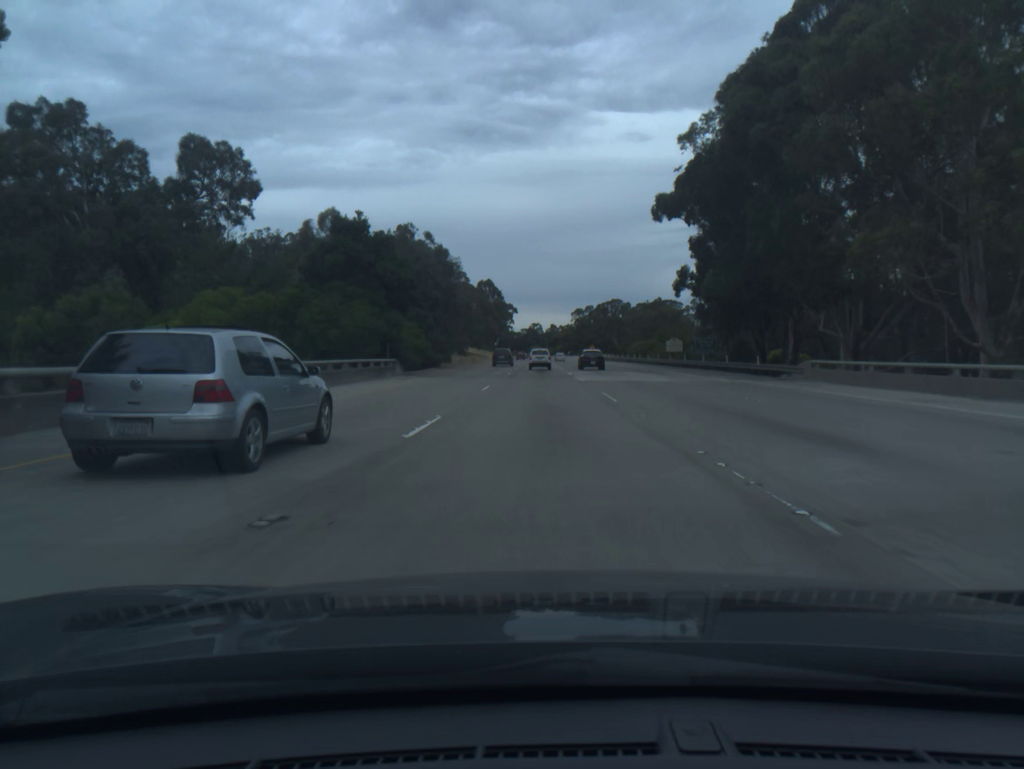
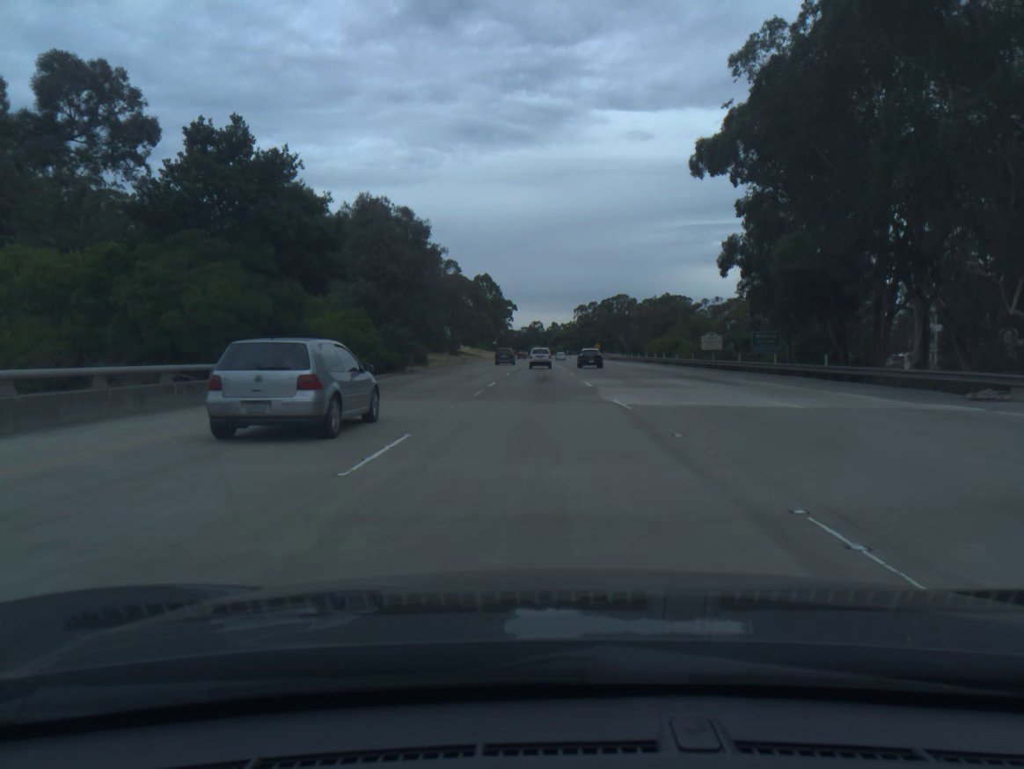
(0.0, +18.2) m; 0°
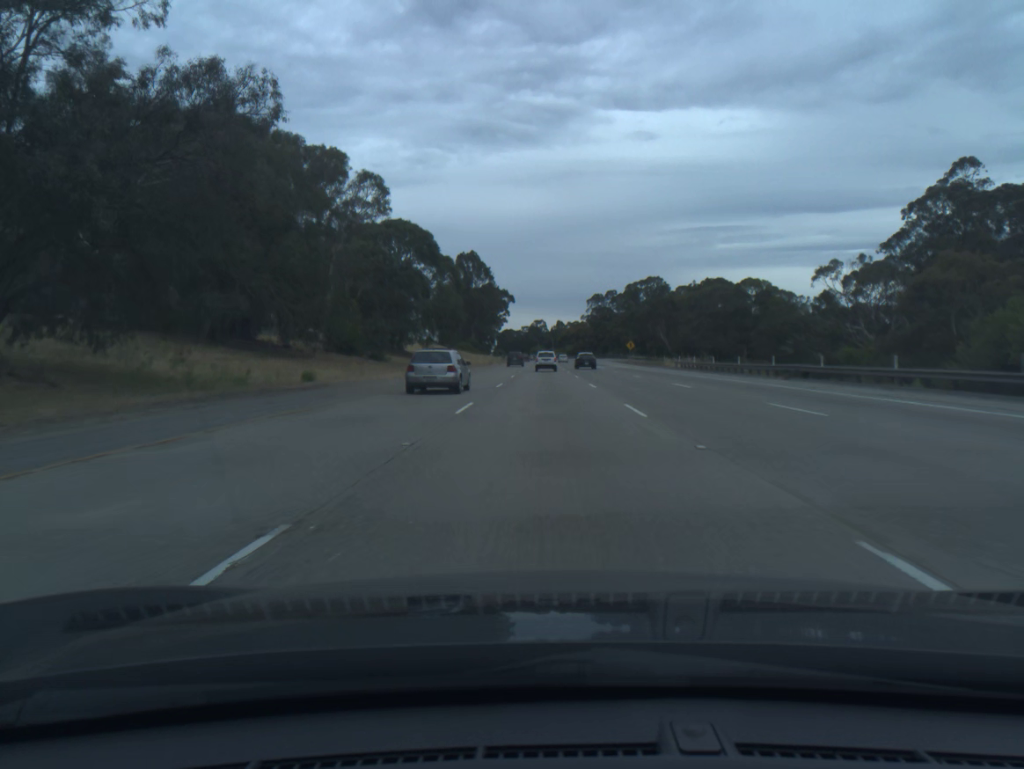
(-0.3, +72.7) m; 0°
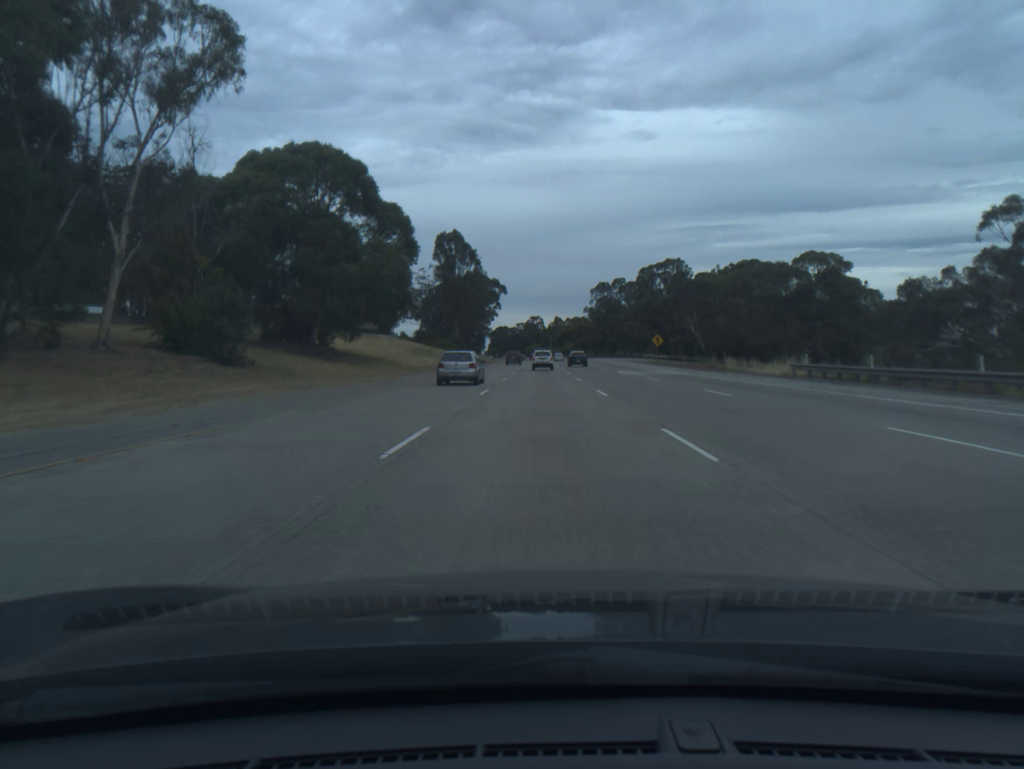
(+0.1, +36.3) m; 0°
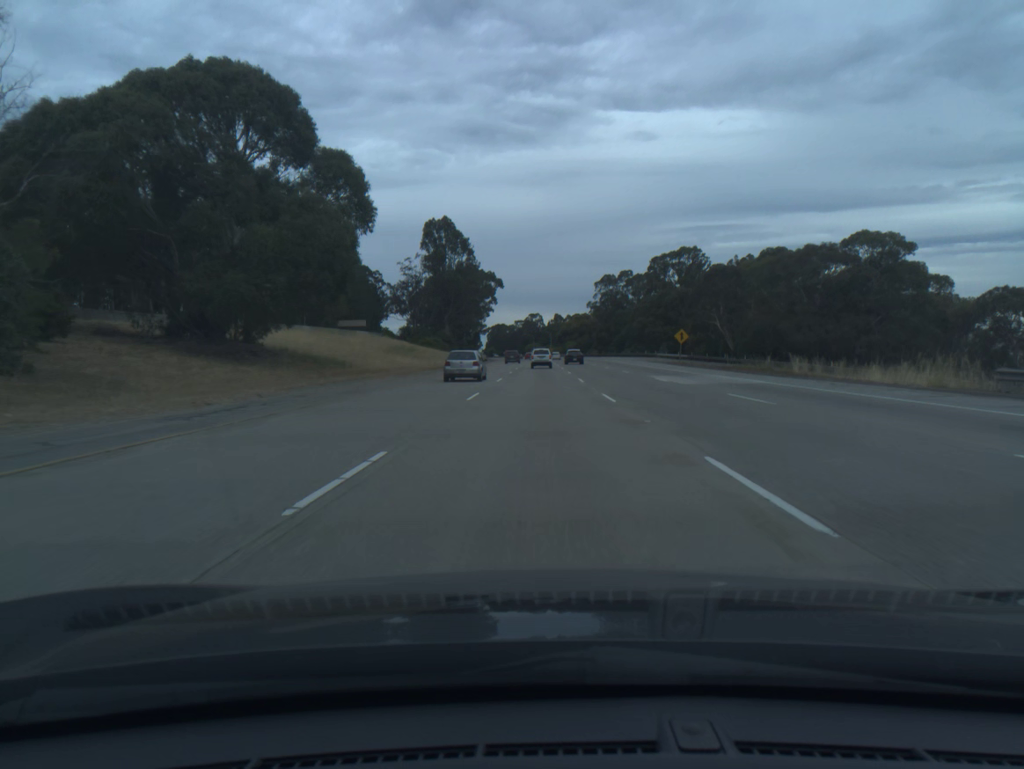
(0.0, +18.2) m; 0°
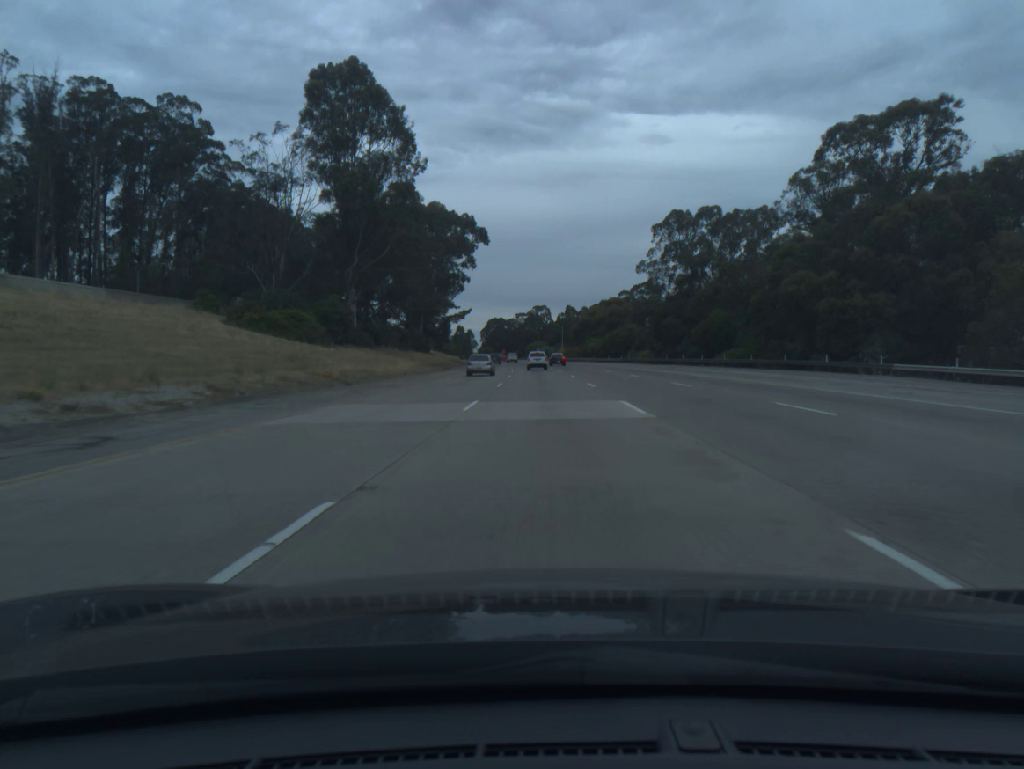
(-0.4, +91.5) m; 0°
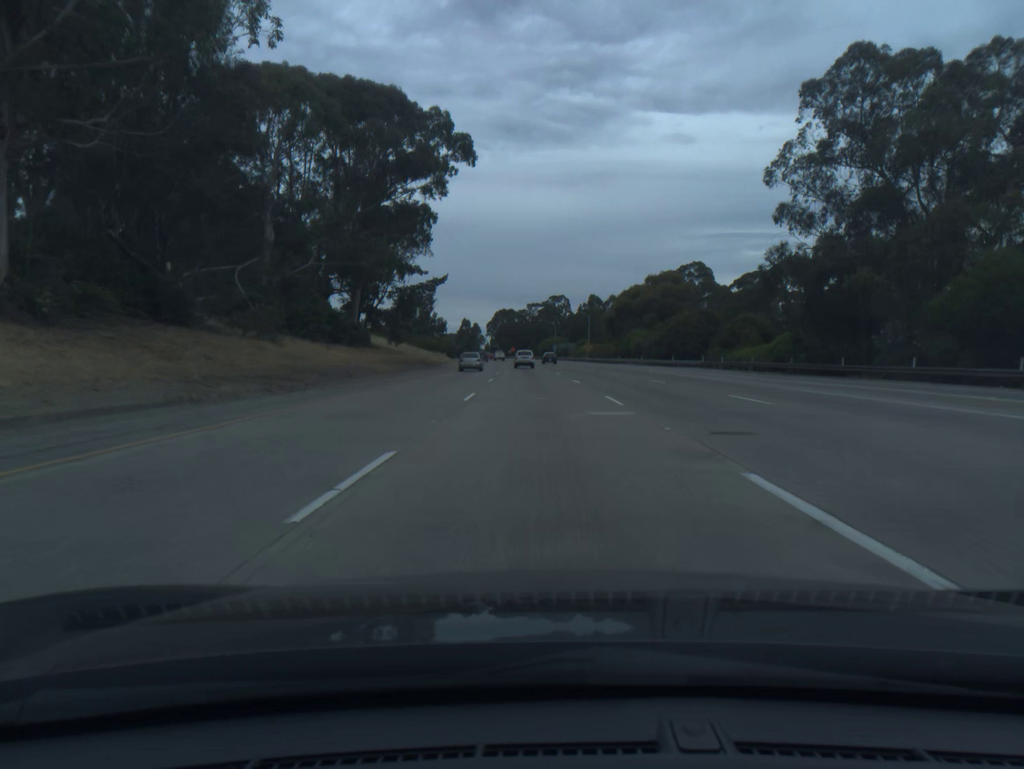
(-0.3, +55.5) m; -1°
